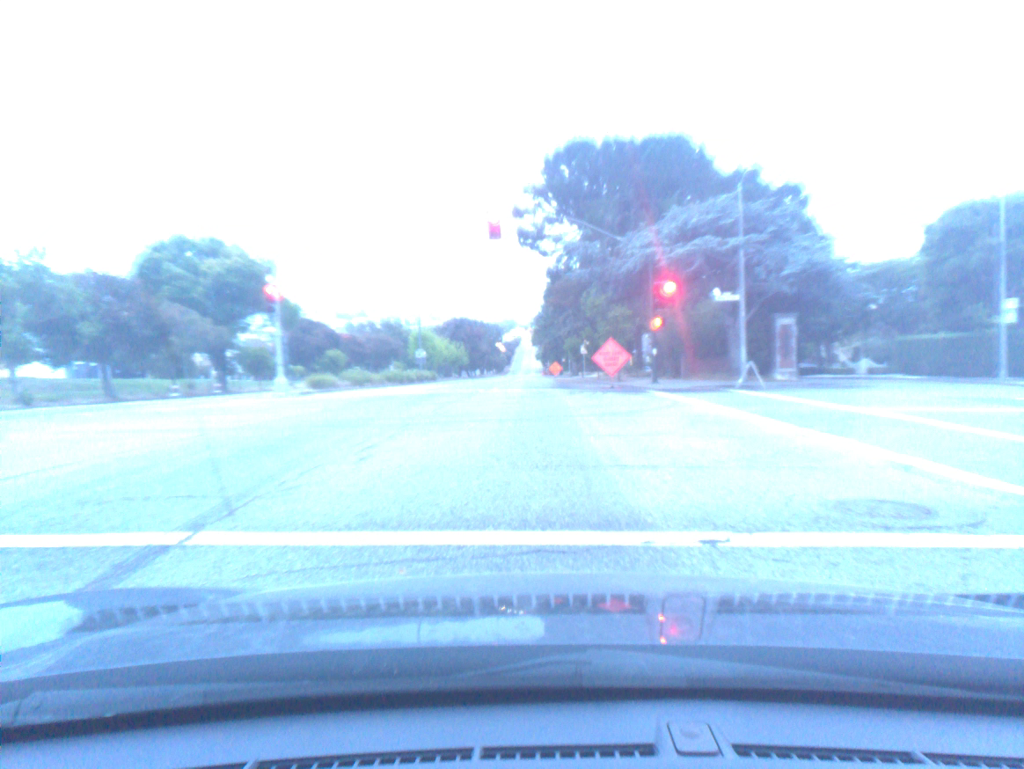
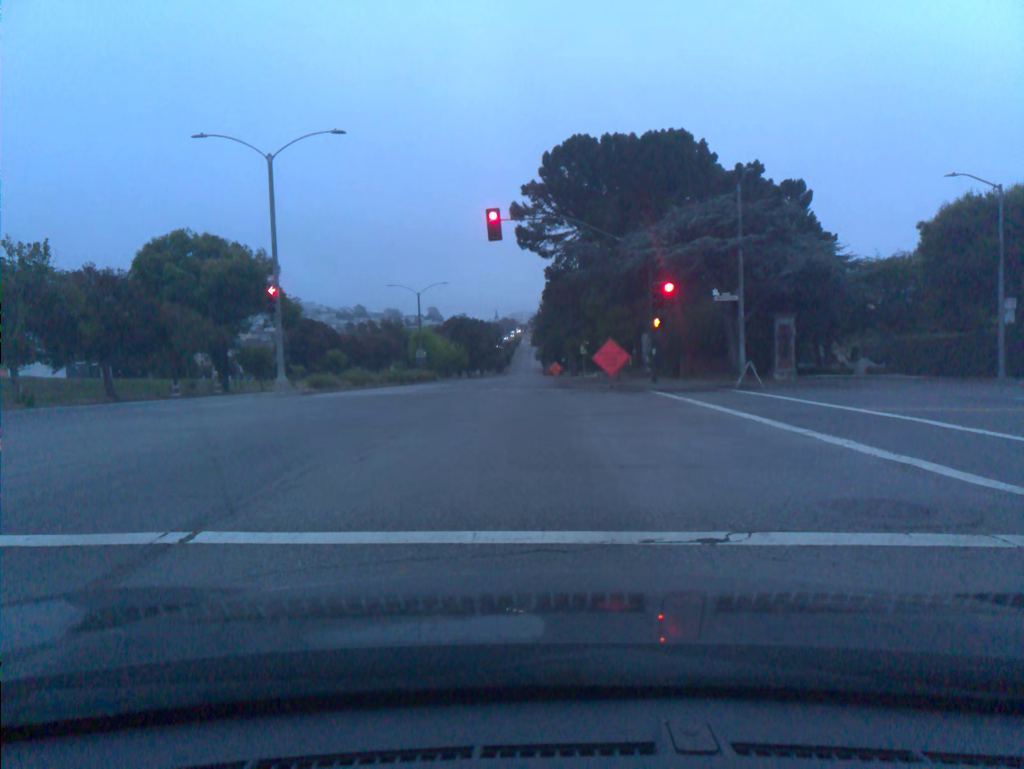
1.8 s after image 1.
(0.0, 0.0) m; 0°
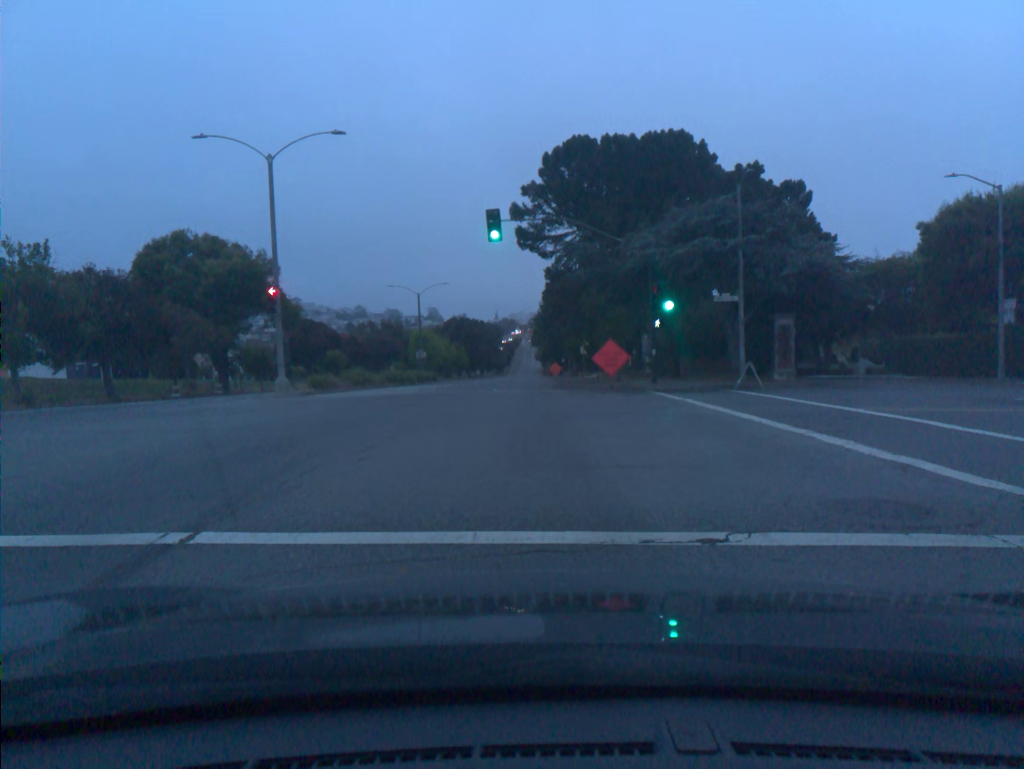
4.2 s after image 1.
(-0.1, 0.0) m; 0°
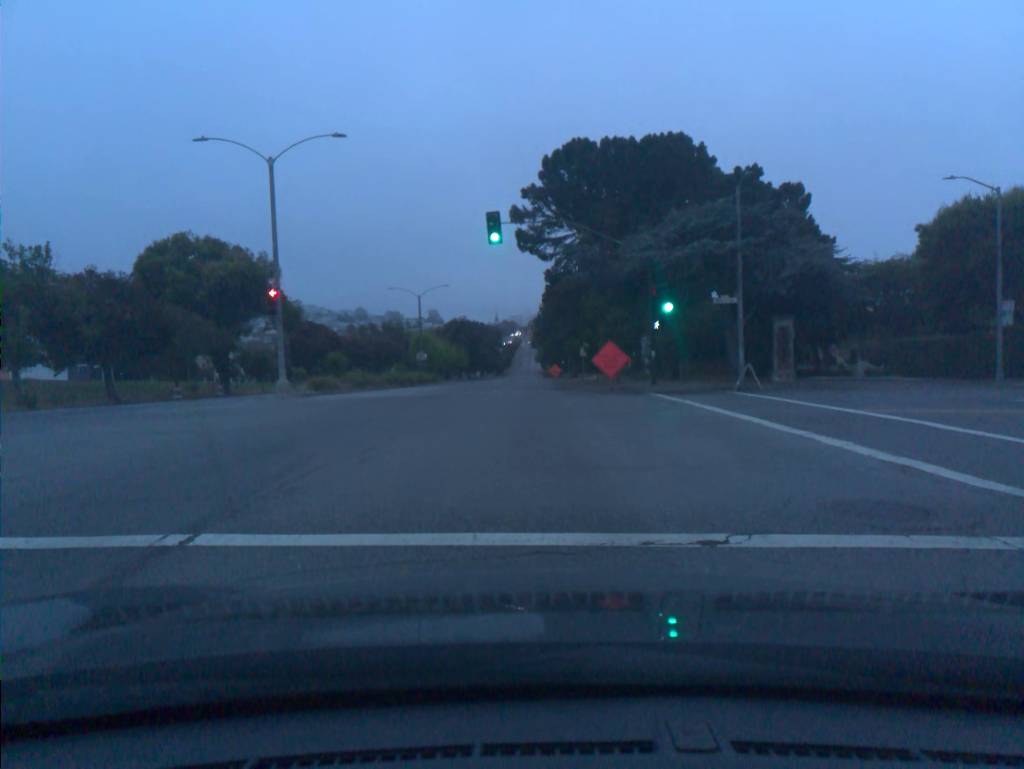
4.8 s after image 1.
(0.0, 0.0) m; 0°
